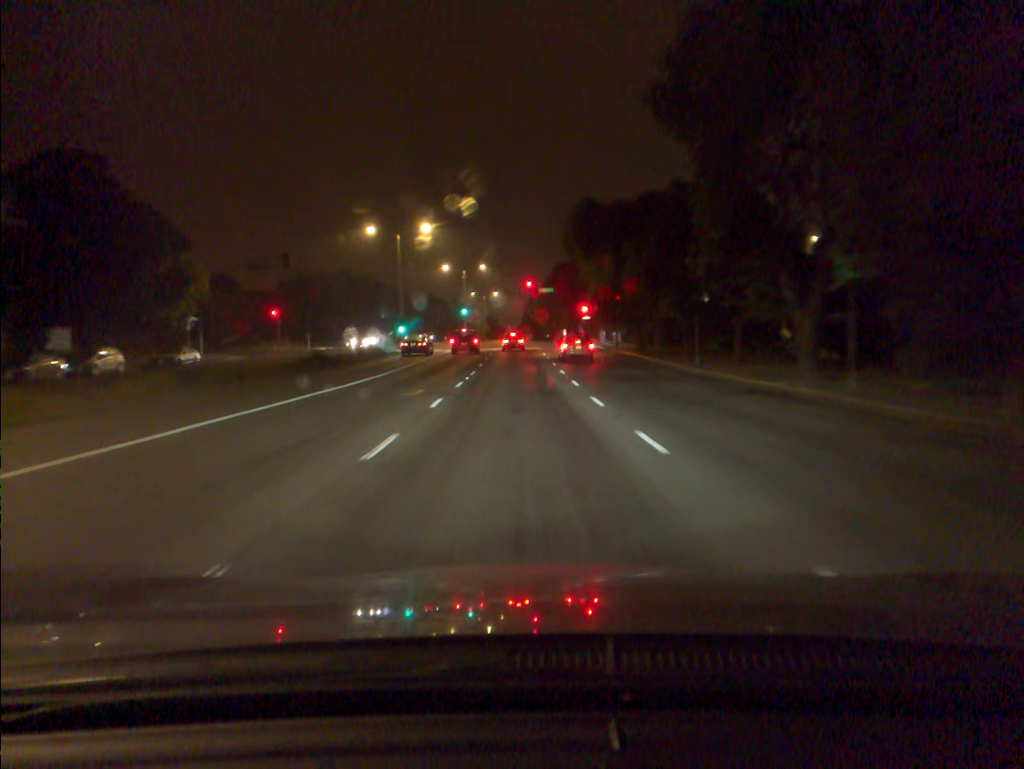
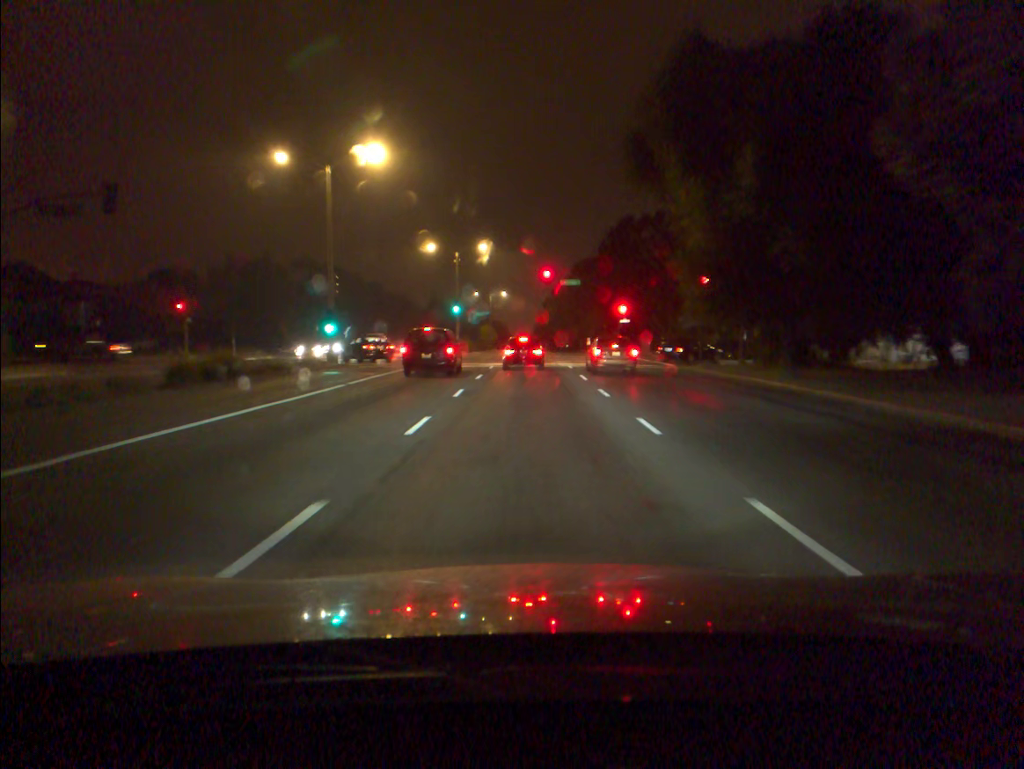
(-0.2, +26.8) m; -1°
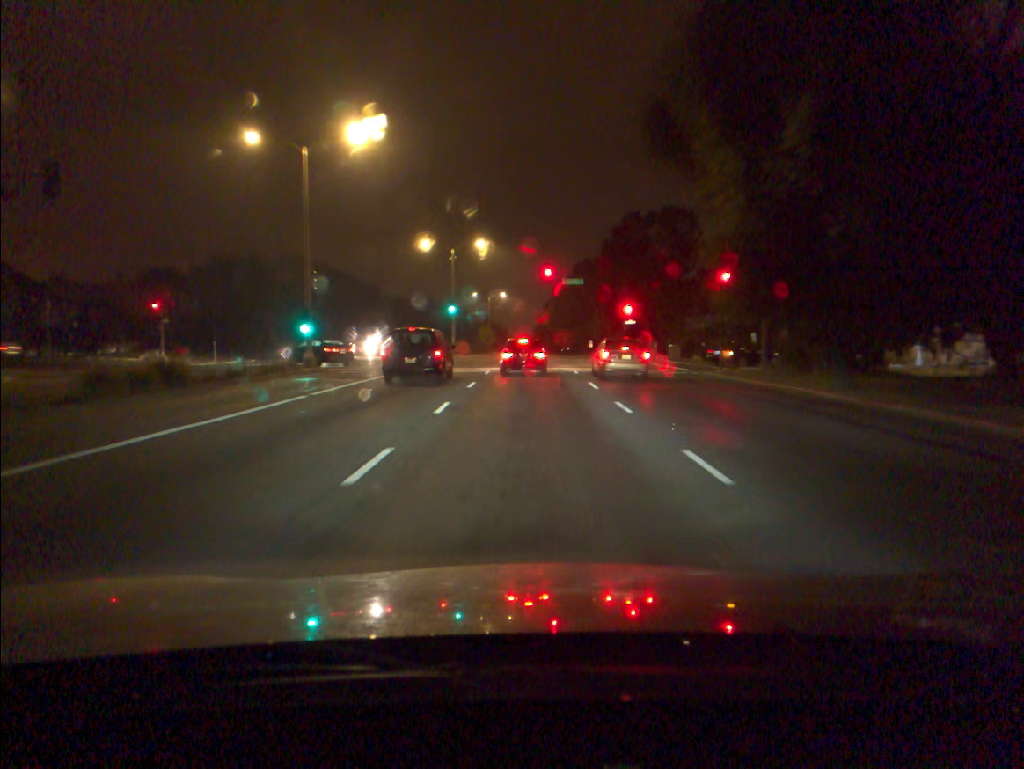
(0.0, +4.0) m; 0°
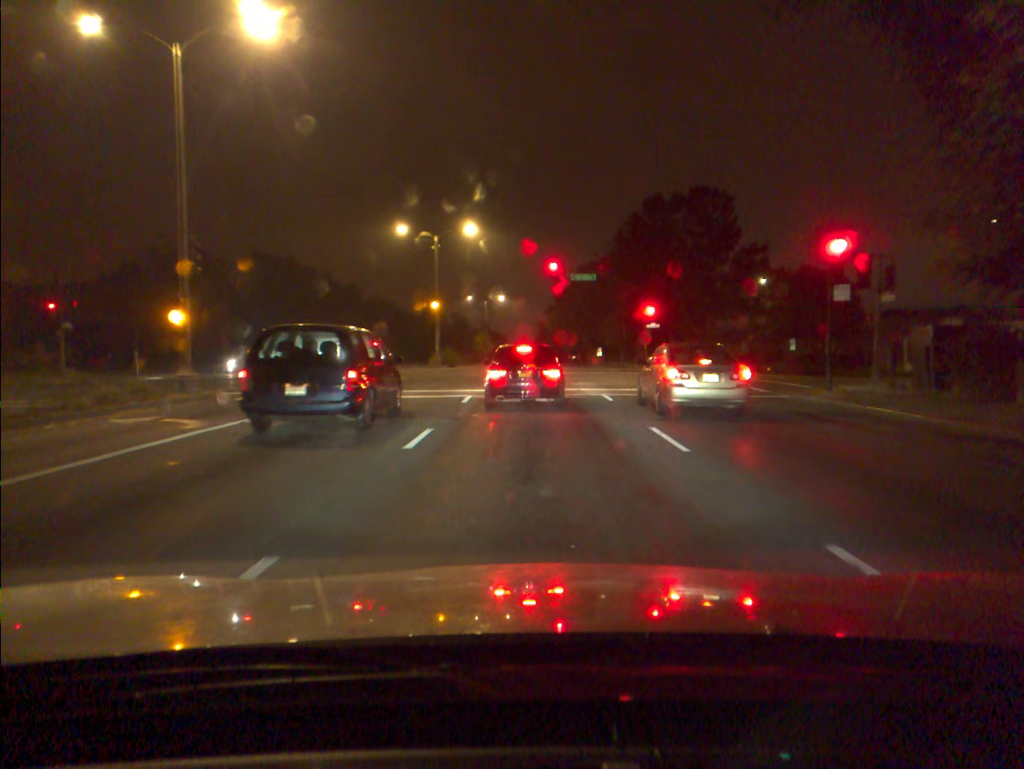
(0.0, +12.2) m; 0°
